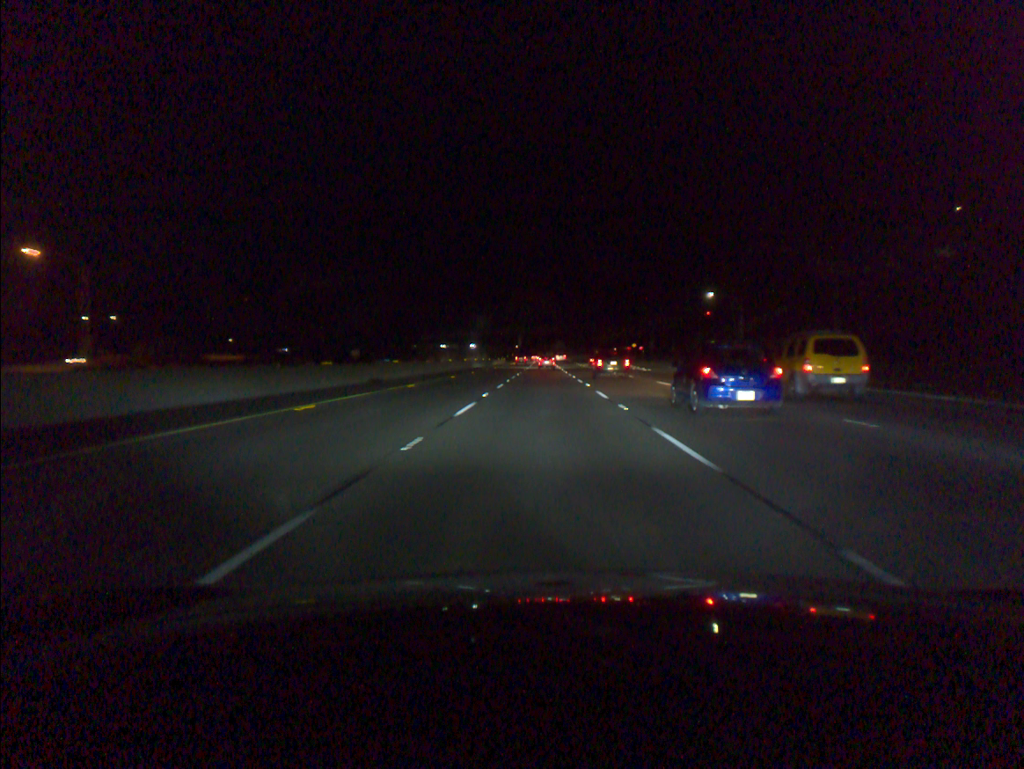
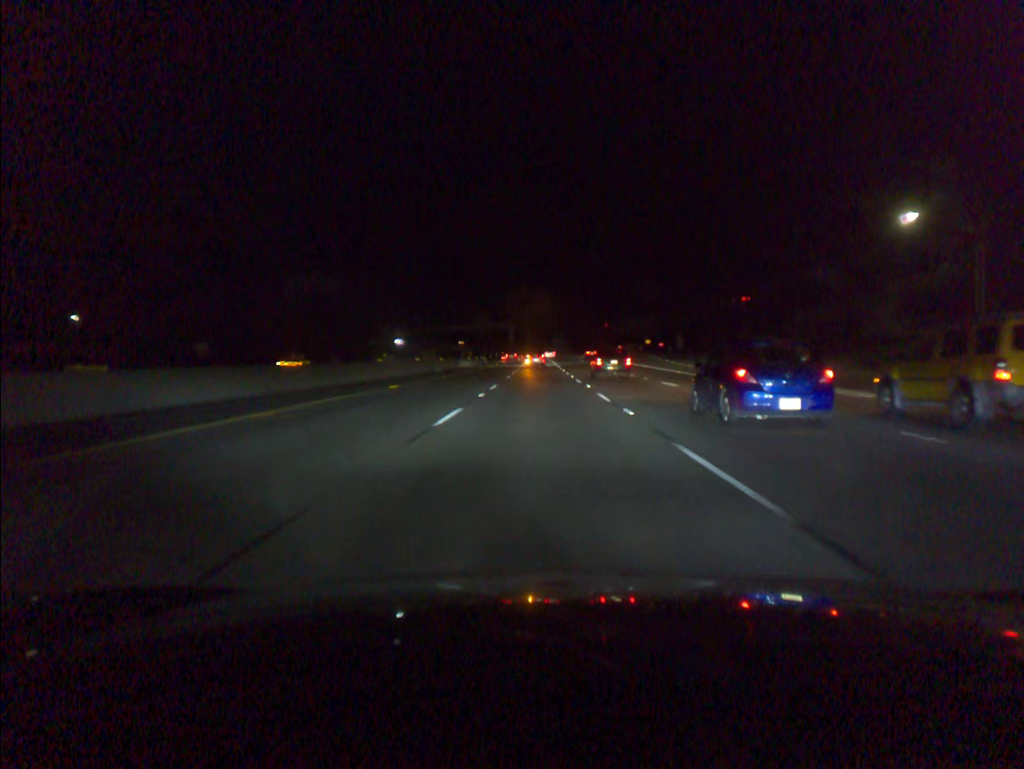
(+0.1, +60.9) m; 0°
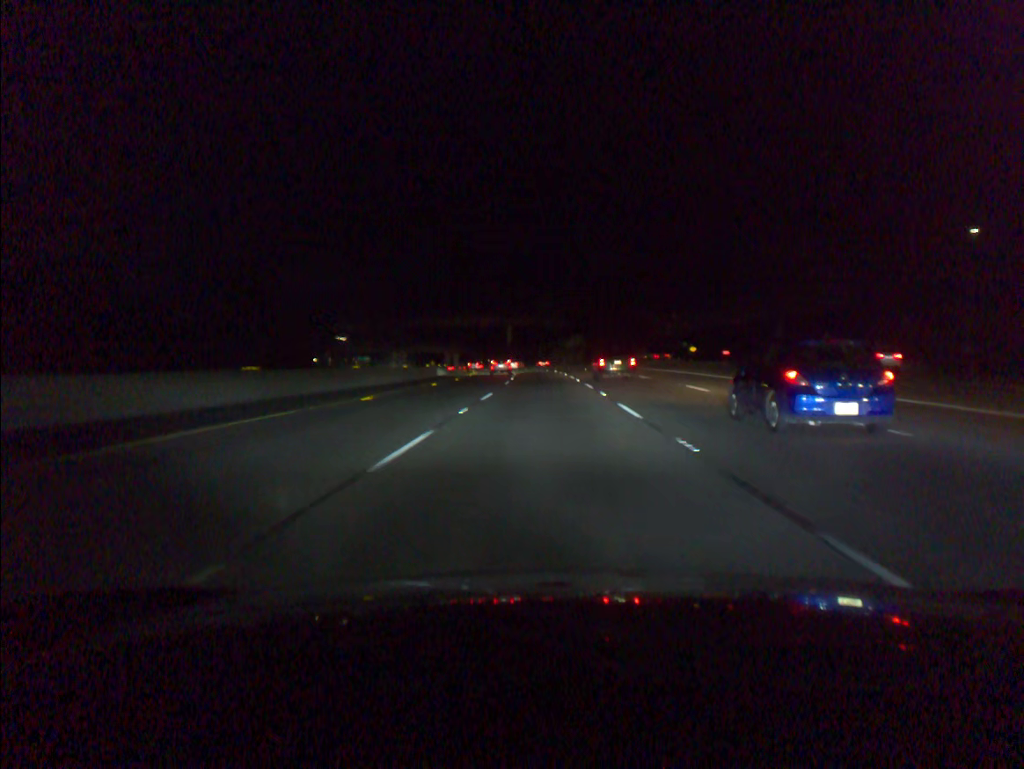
(-0.1, +78.4) m; 0°
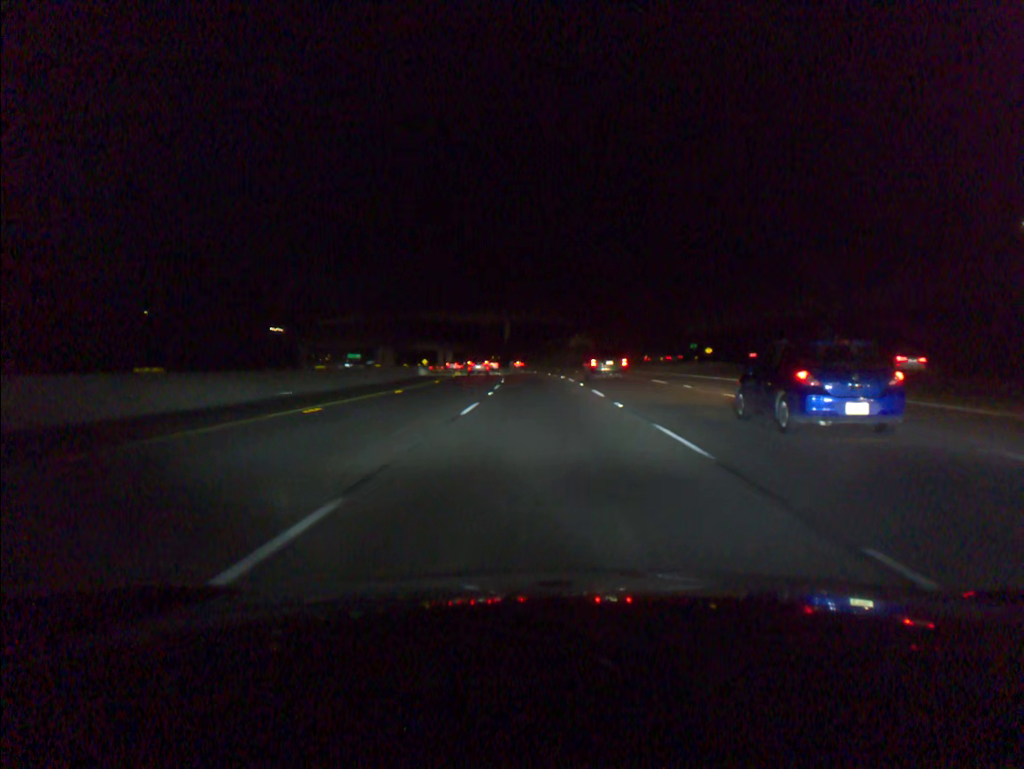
(0.0, +20.9) m; 0°
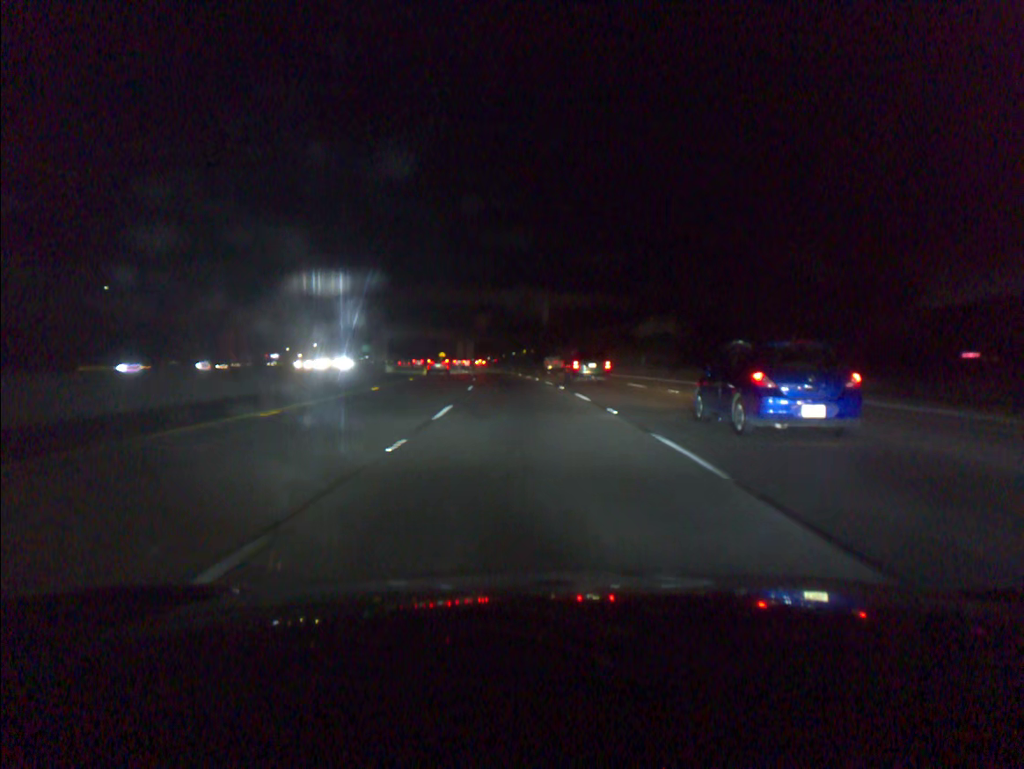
(-1.0, +59.8) m; -3°
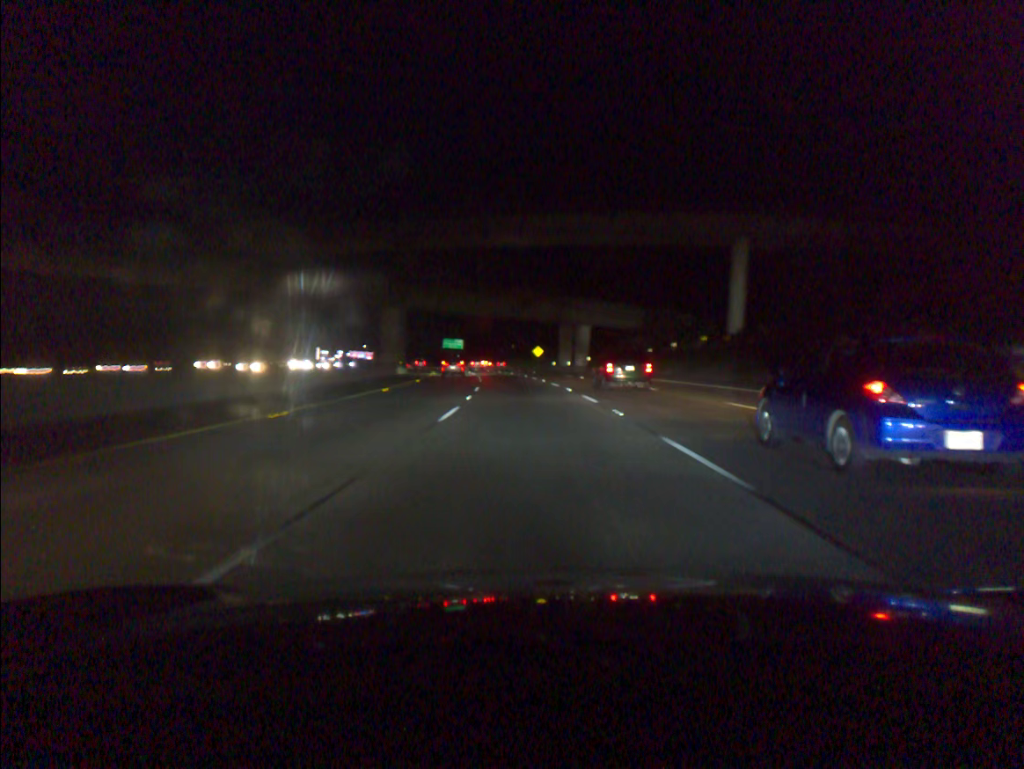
(-7.0, +87.3) m; -9°
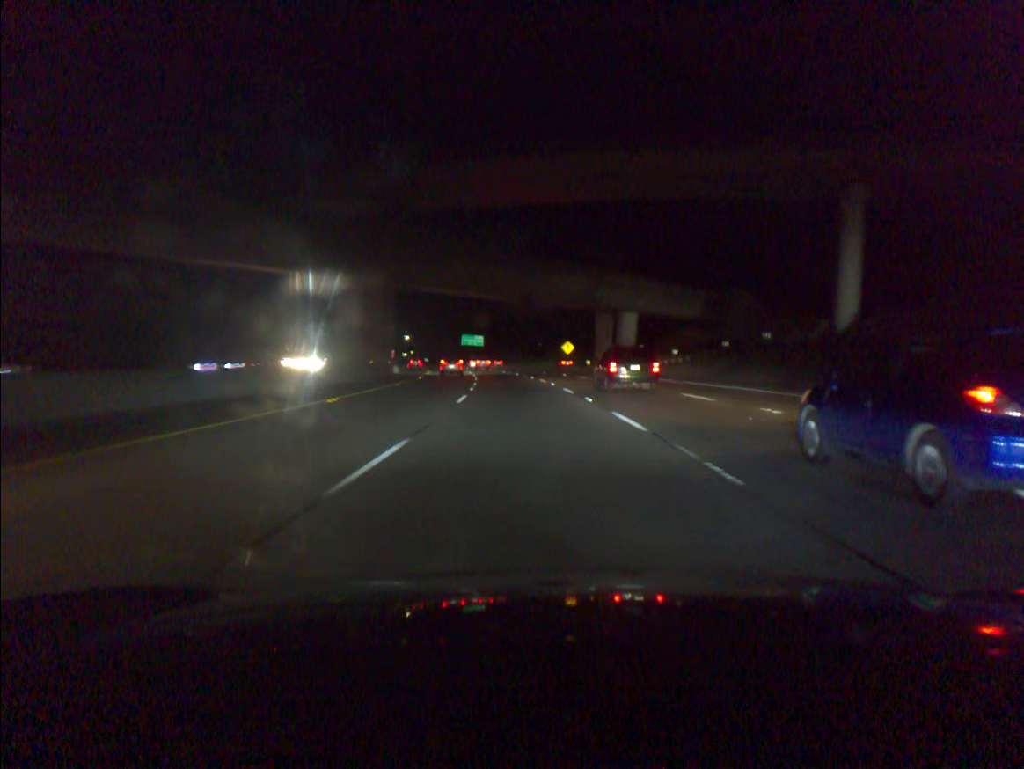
(-0.4, +23.6) m; -2°
